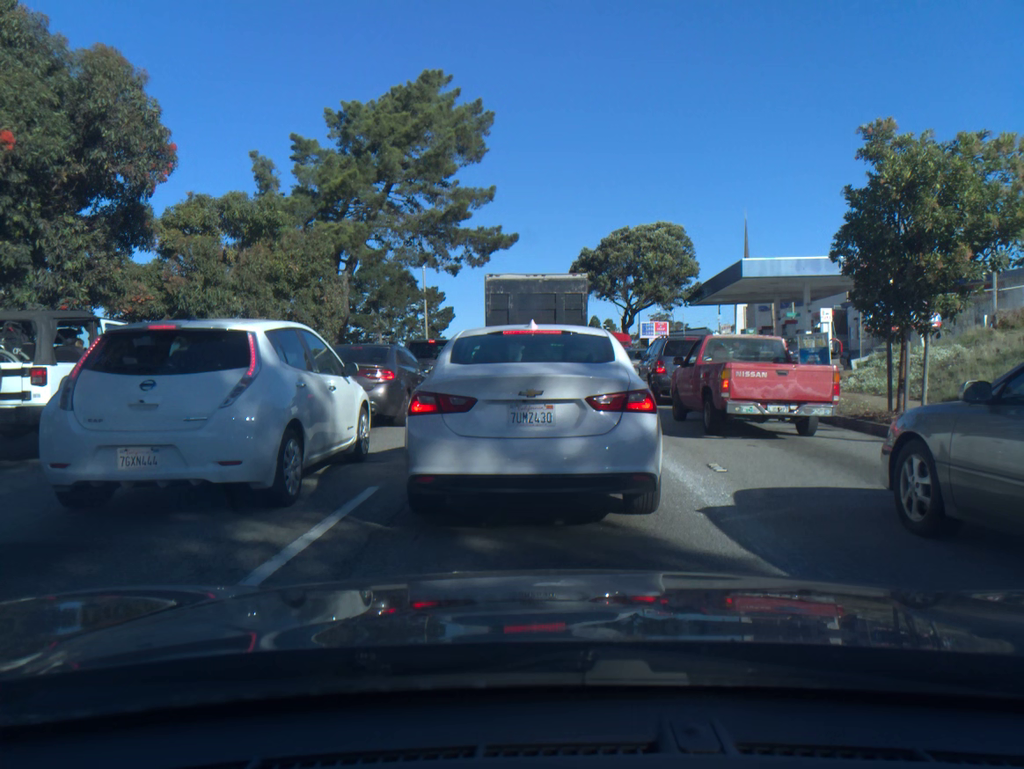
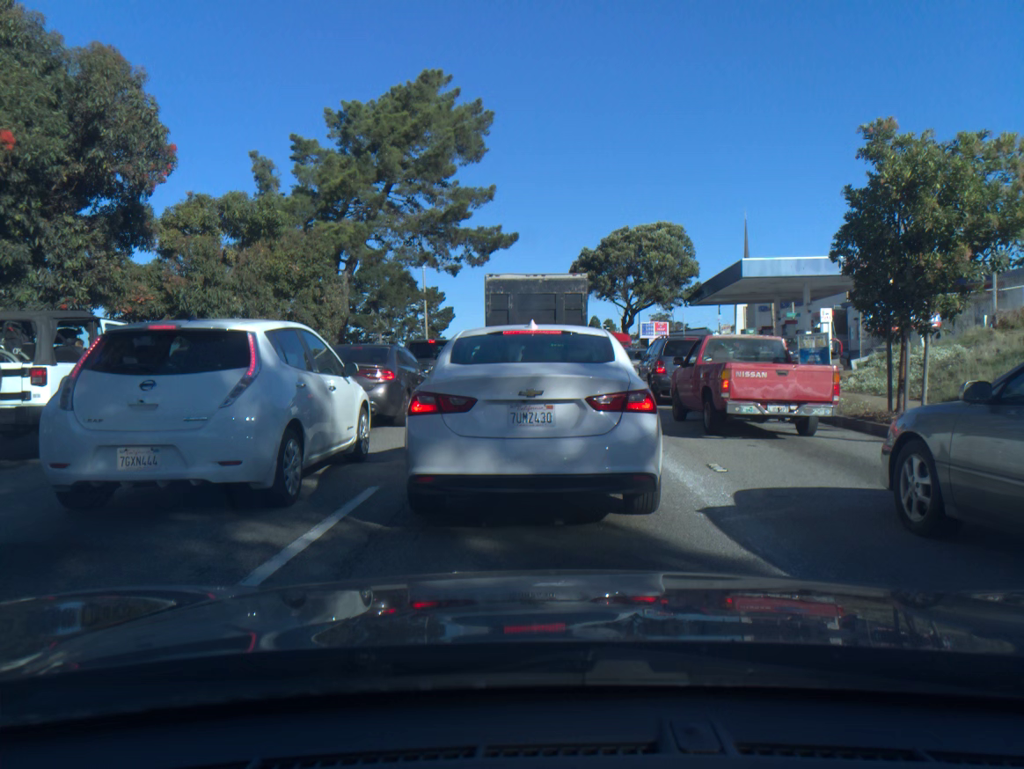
(0.0, 0.0) m; 0°
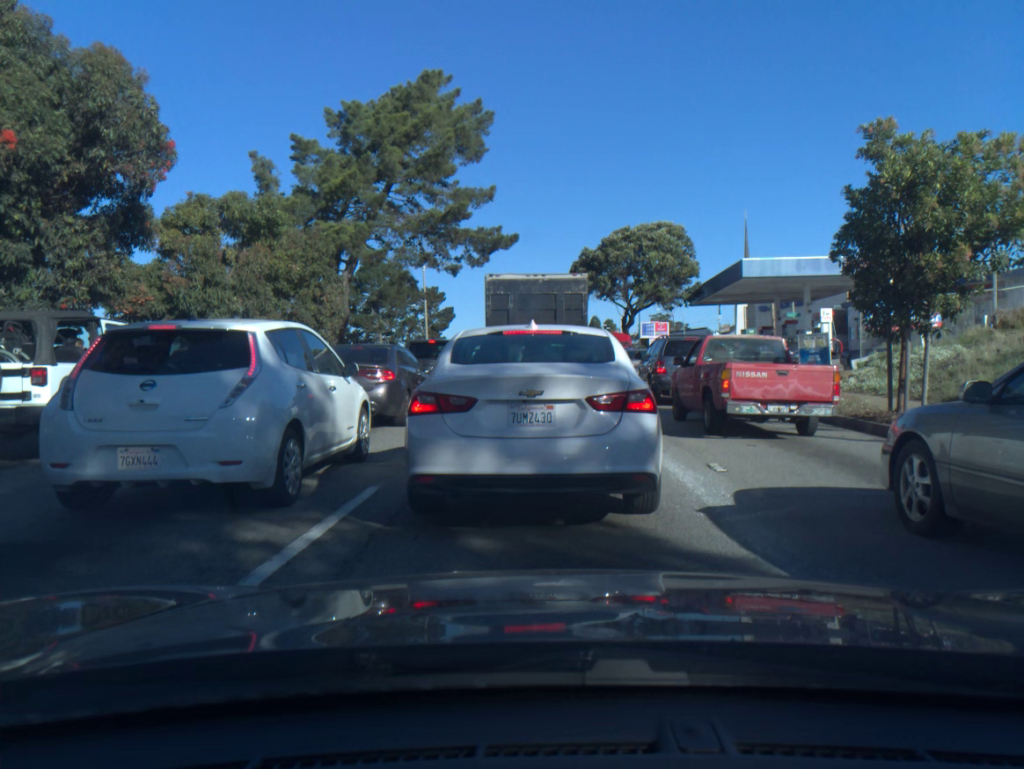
(0.0, 0.0) m; 0°
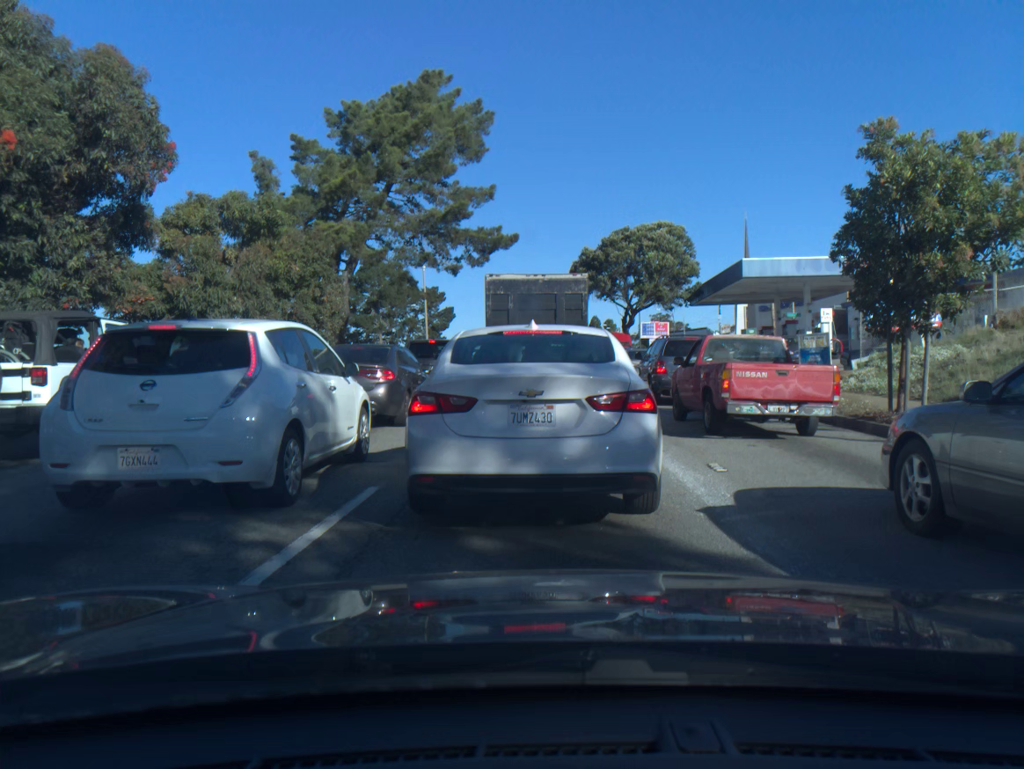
(0.0, 0.0) m; 0°
